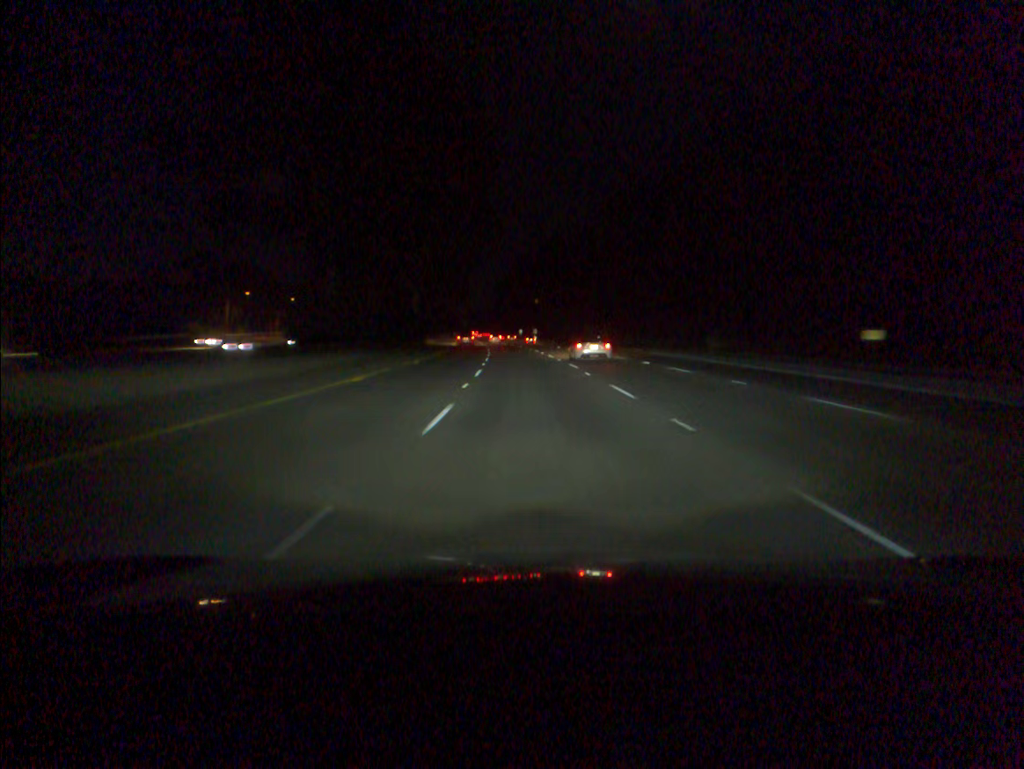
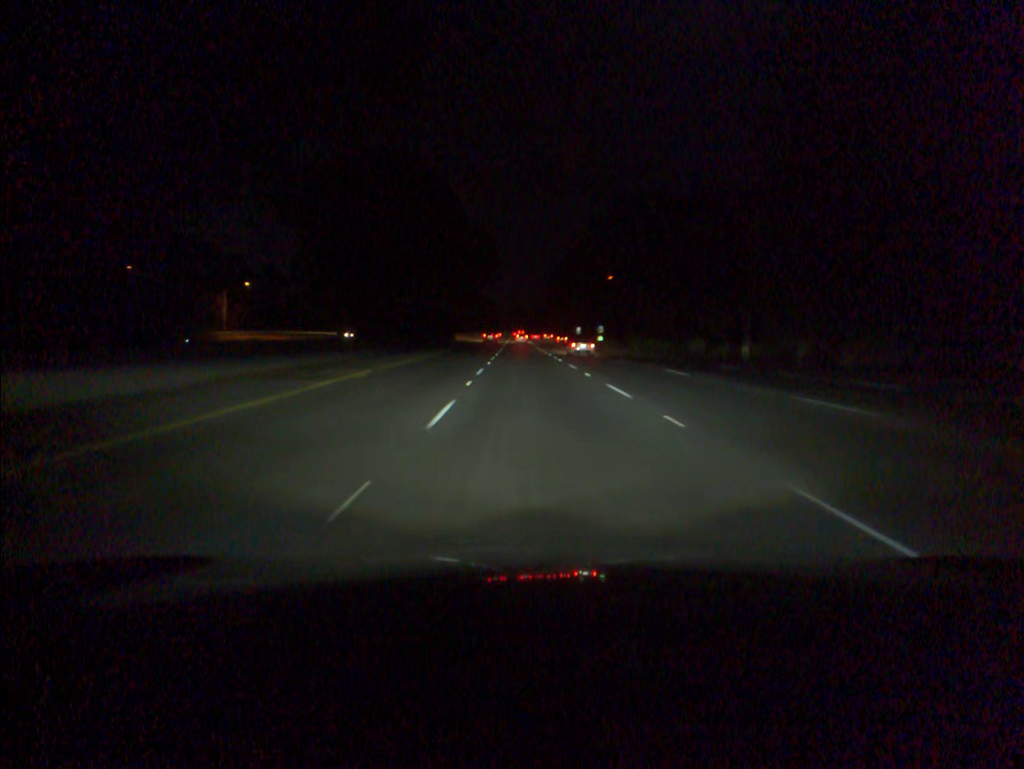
(-2.3, +72.3) m; -4°
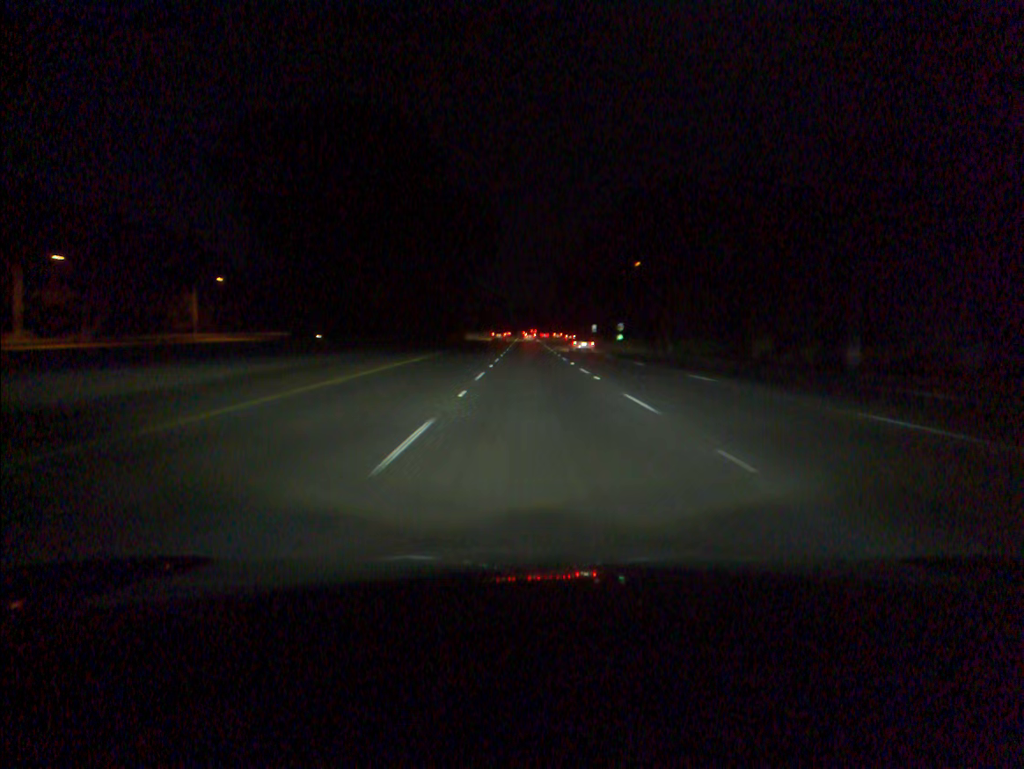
(-0.1, +18.1) m; -1°
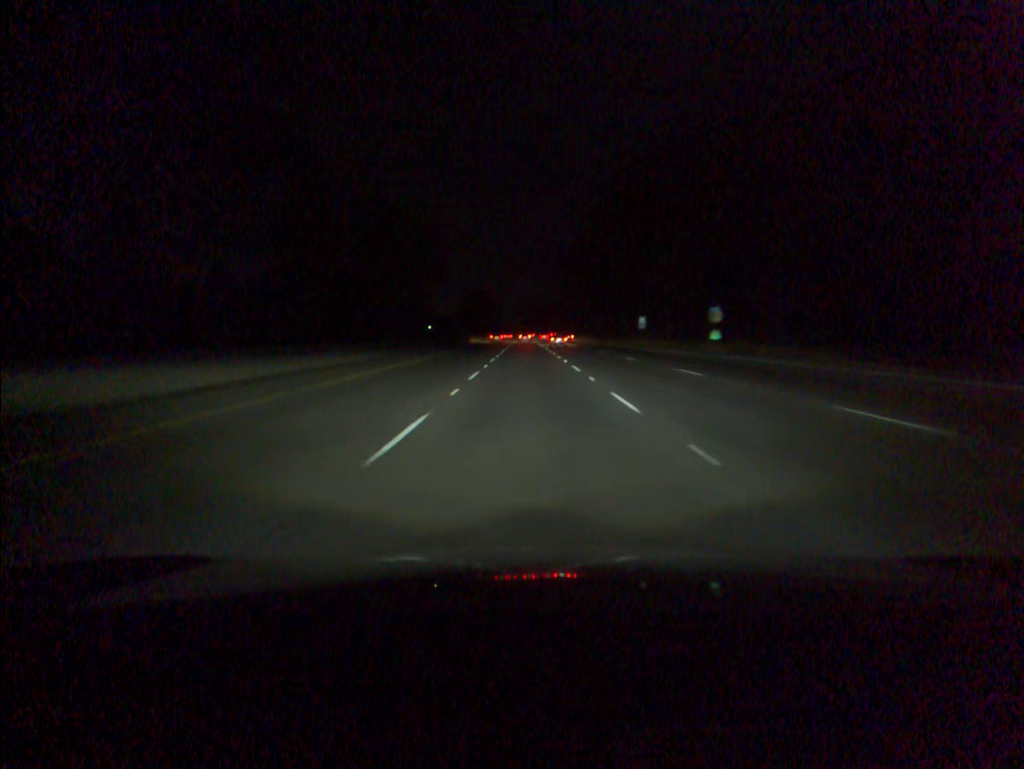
(-0.2, +72.4) m; 0°
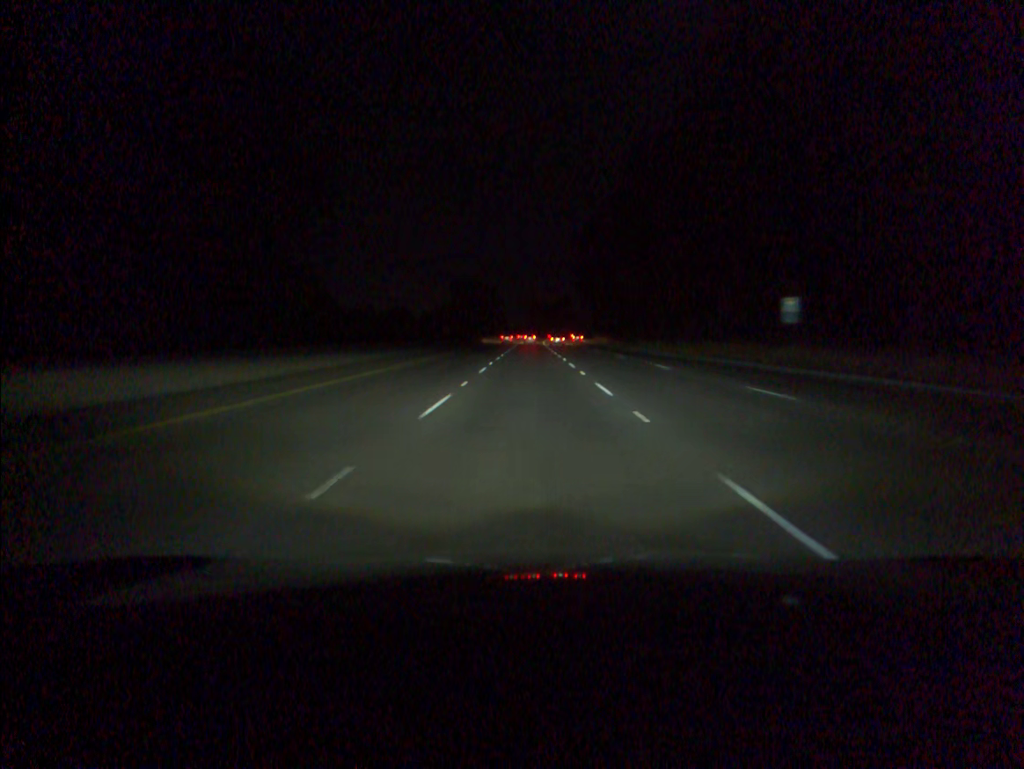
(-0.3, +54.3) m; 0°
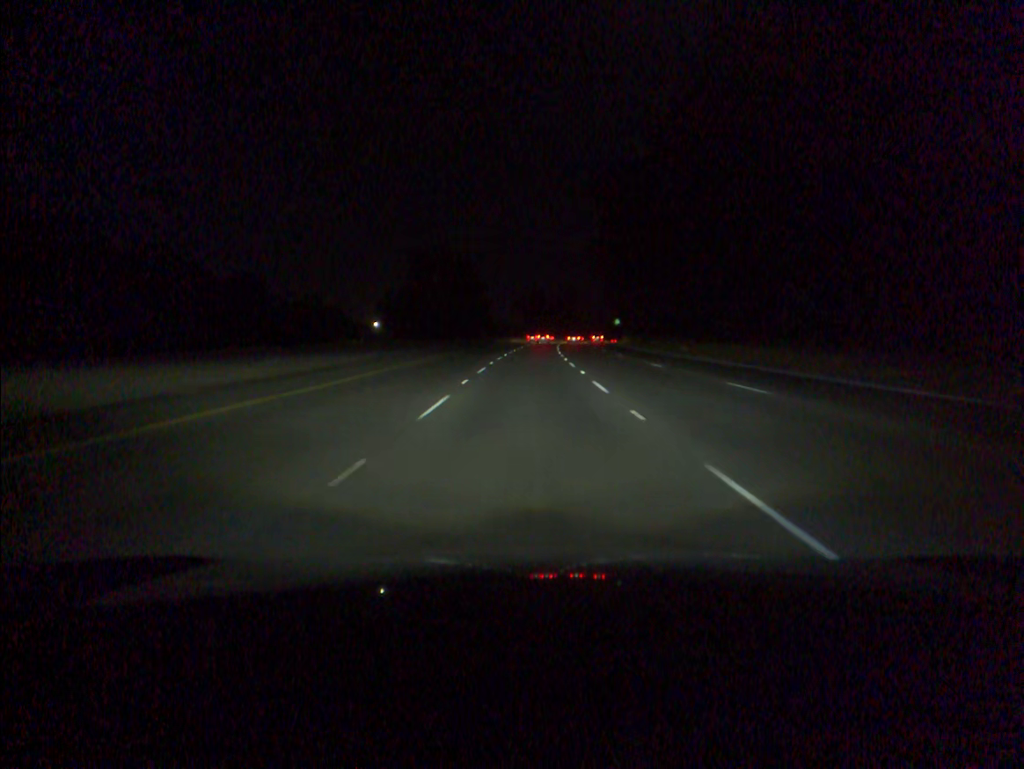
(0.0, +72.3) m; 0°
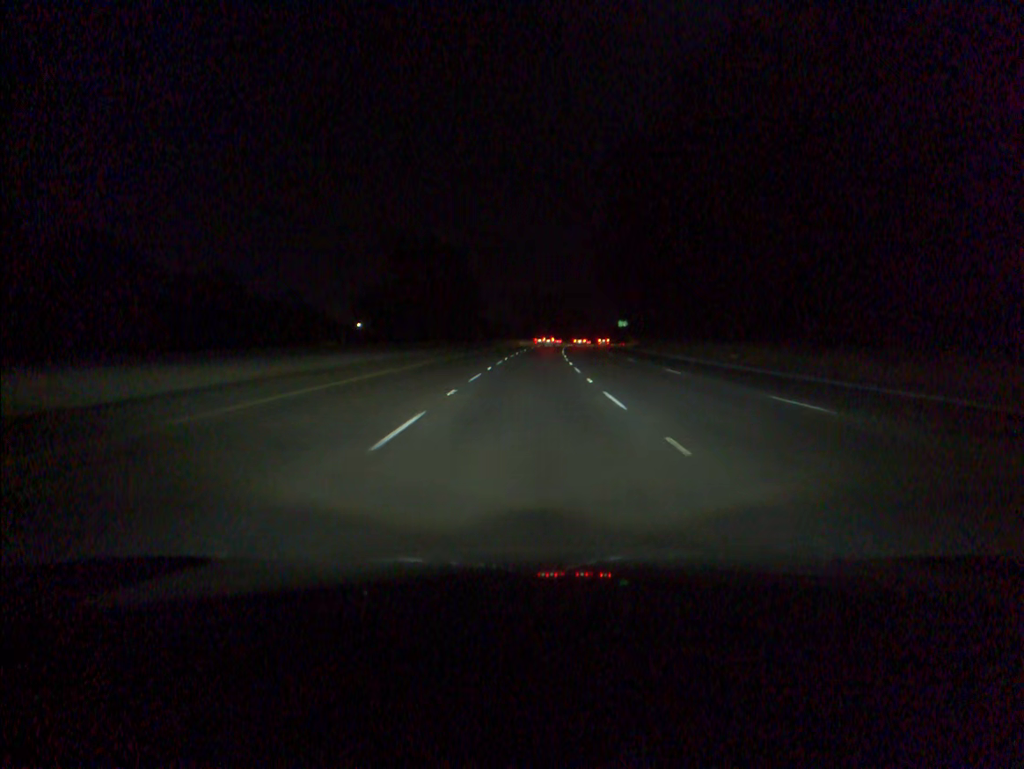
(0.0, +18.1) m; 0°
